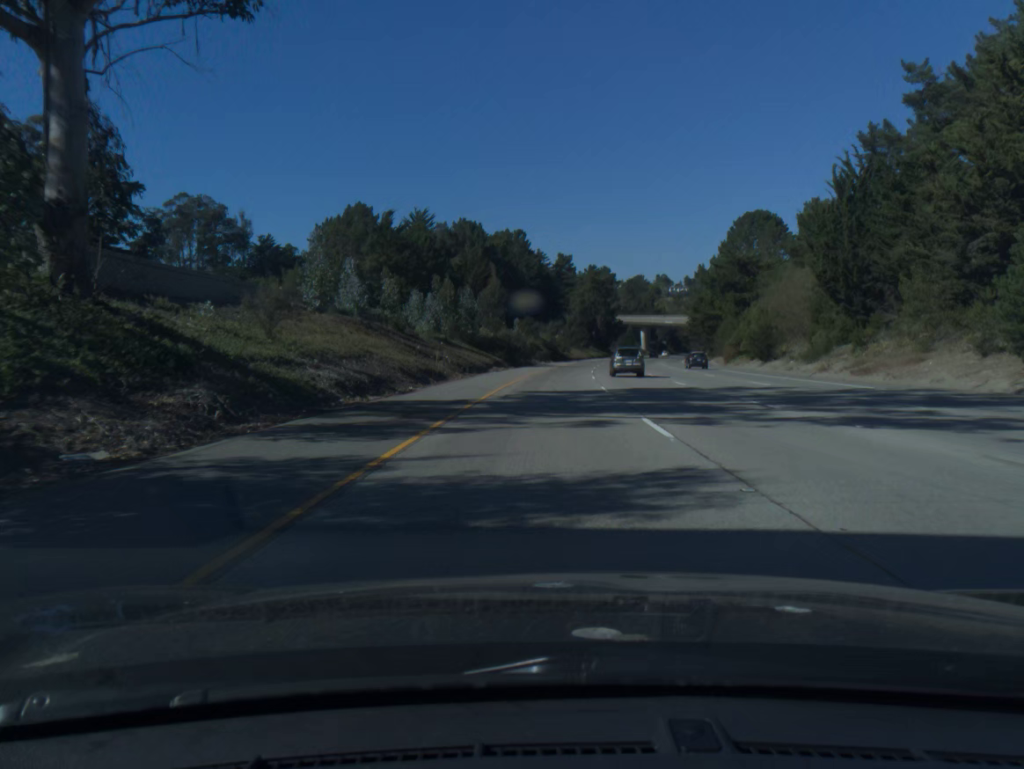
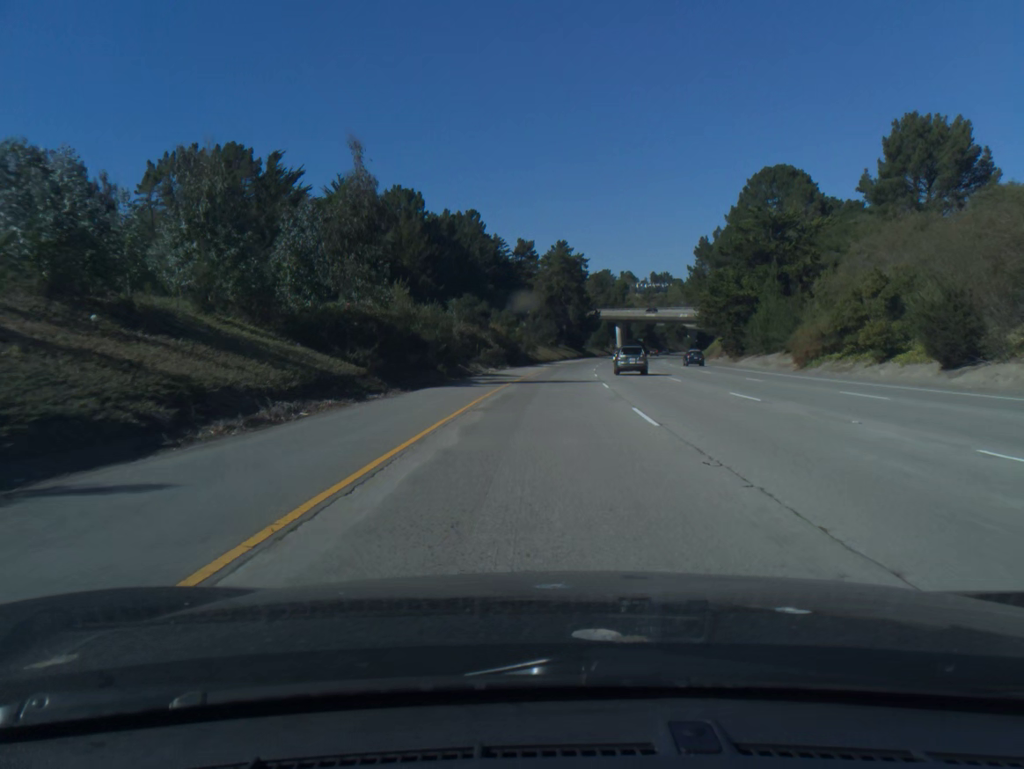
(+1.0, +42.0) m; +3°
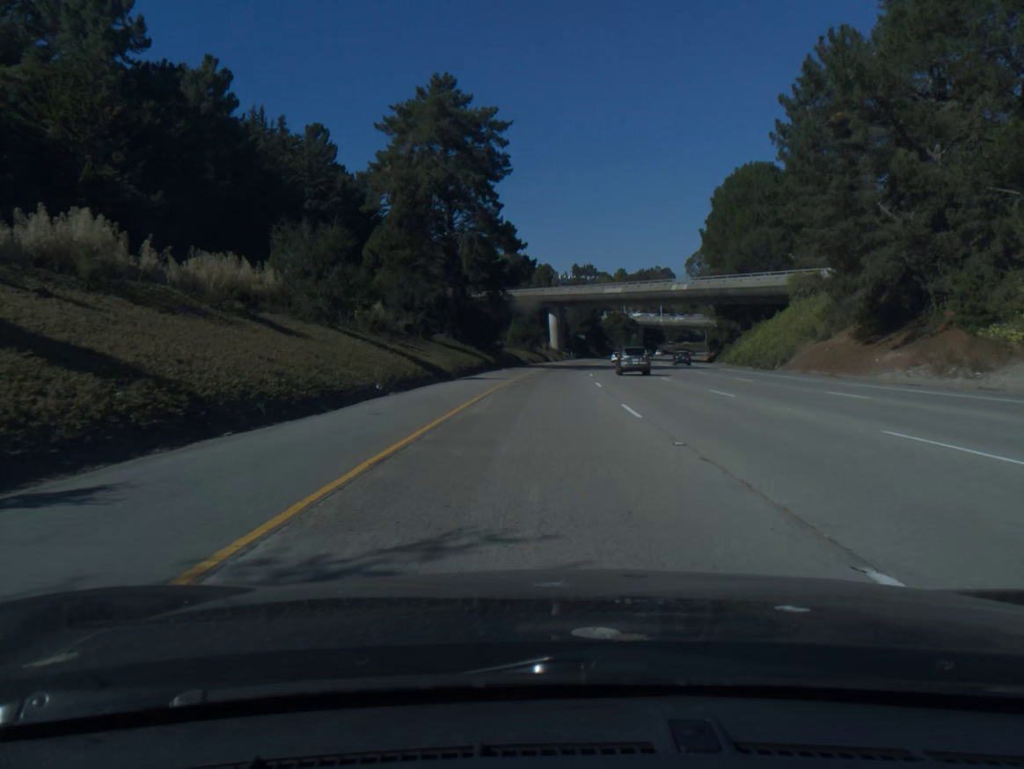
(+4.6, +85.8) m; +6°
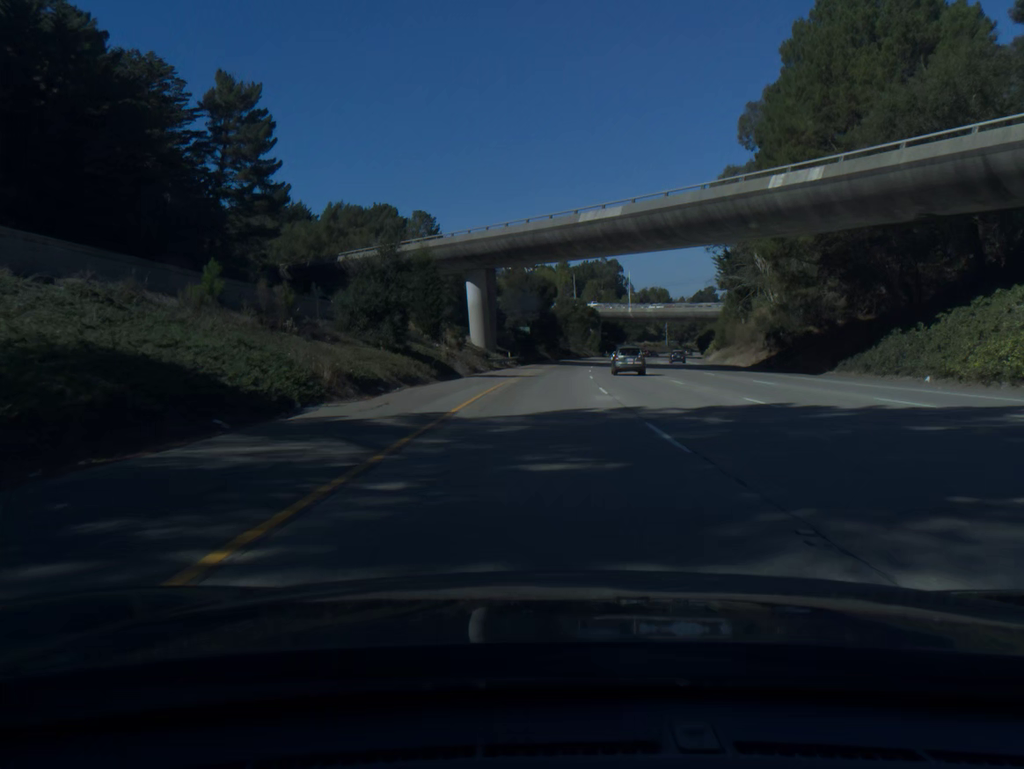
(+2.4, +63.9) m; +5°
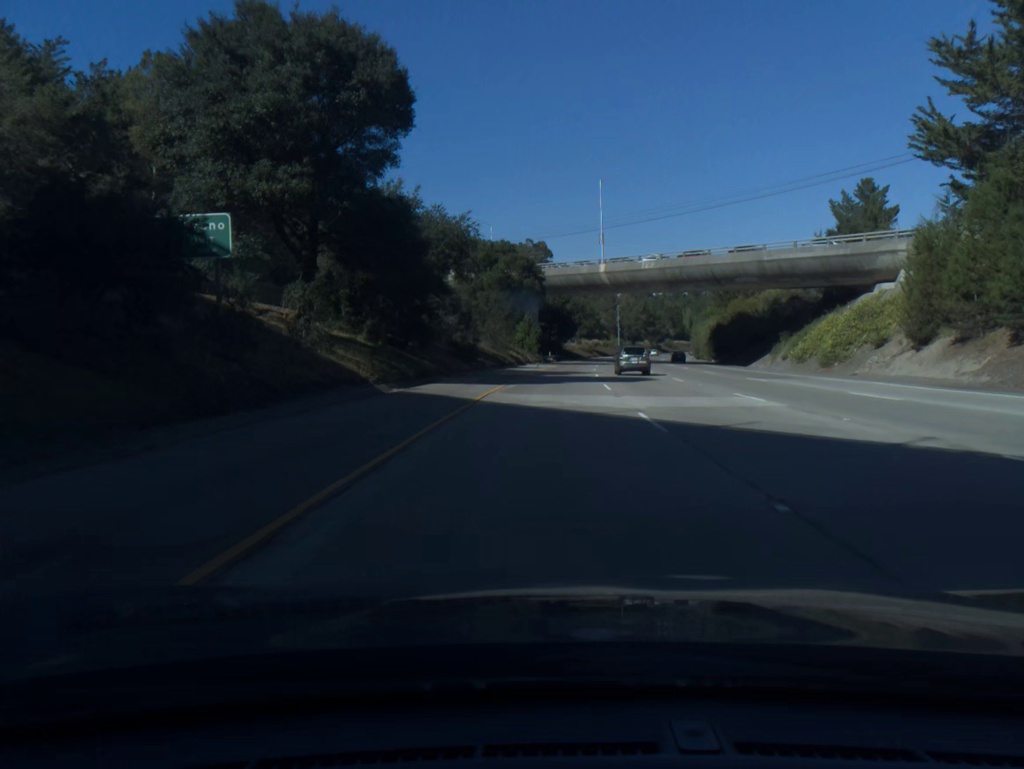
(+4.1, +85.6) m; +6°
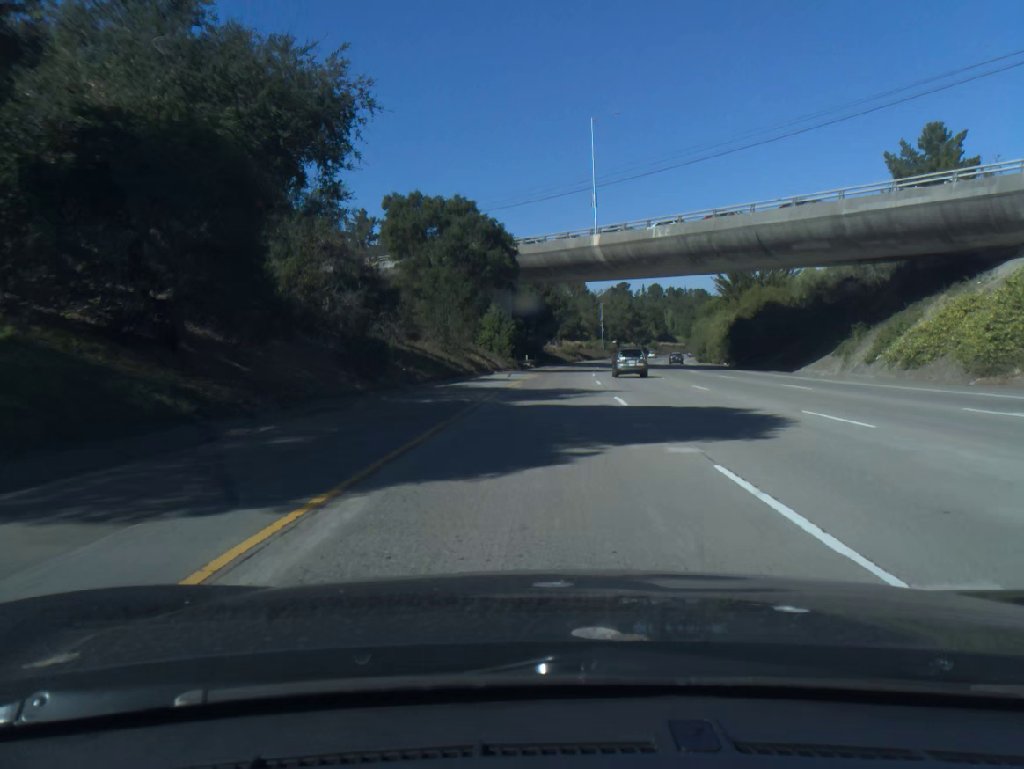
(+0.3, +21.8) m; +2°
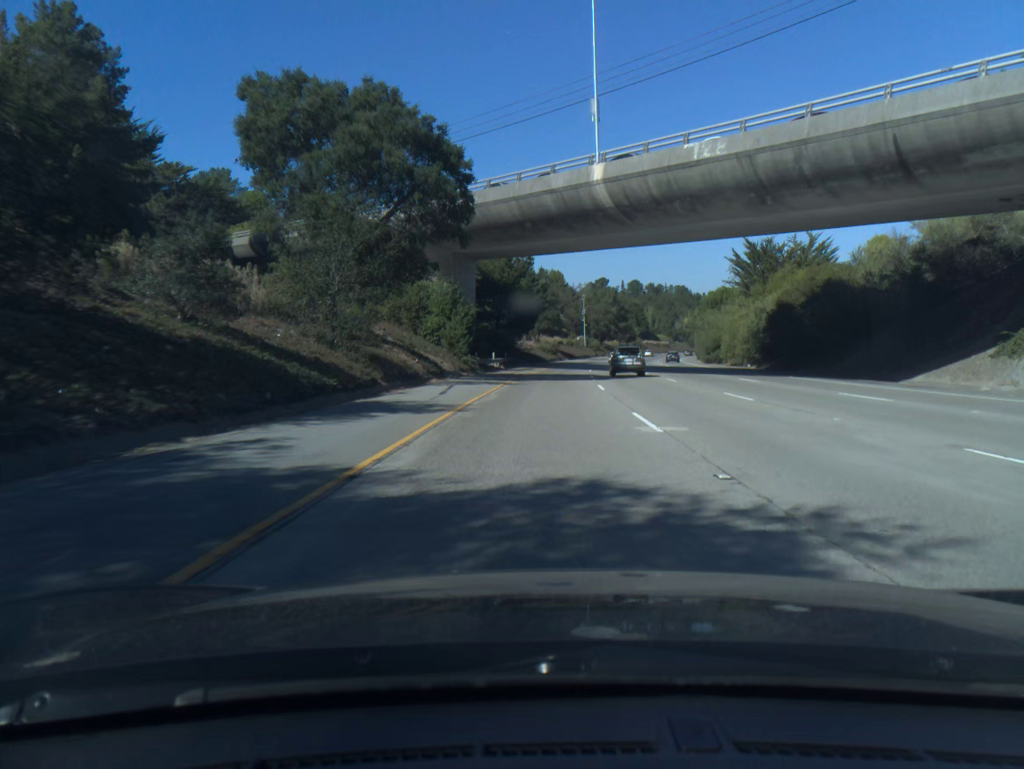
(+0.3, +21.8) m; +2°
